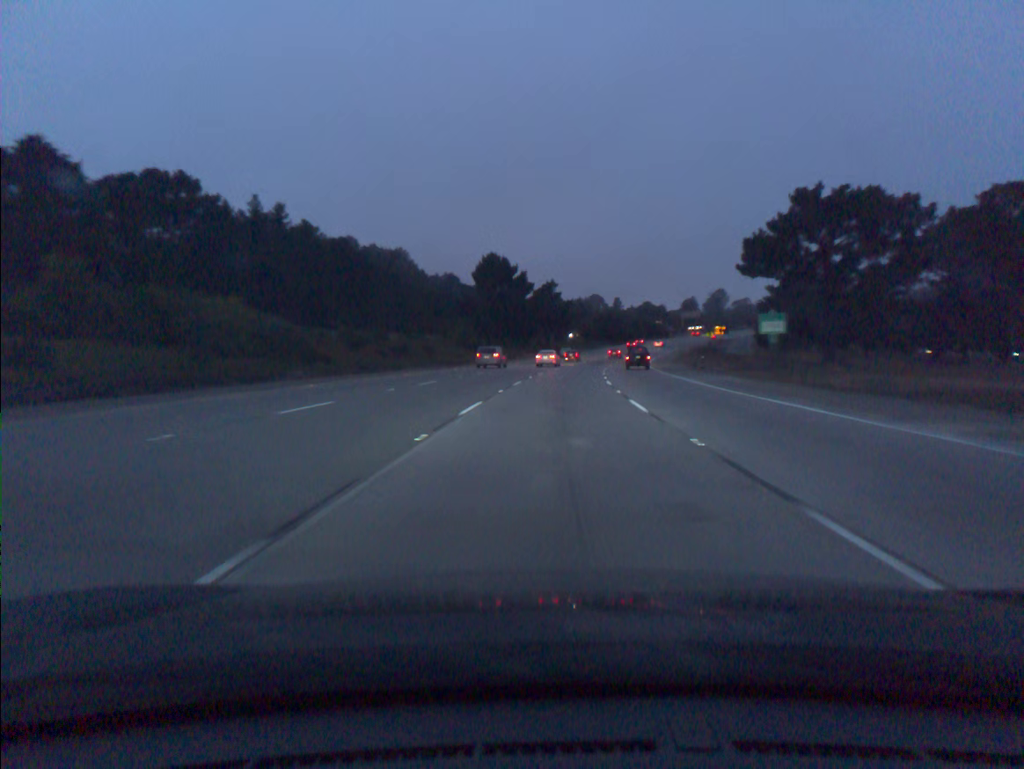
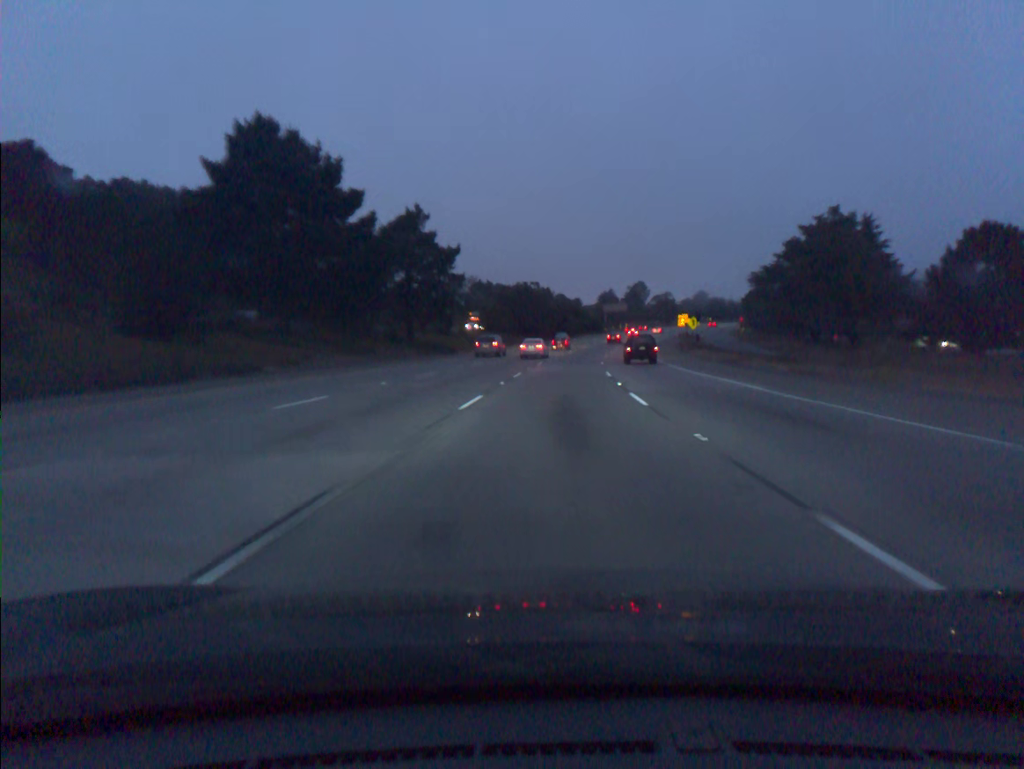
(+4.4, +72.7) m; +7°
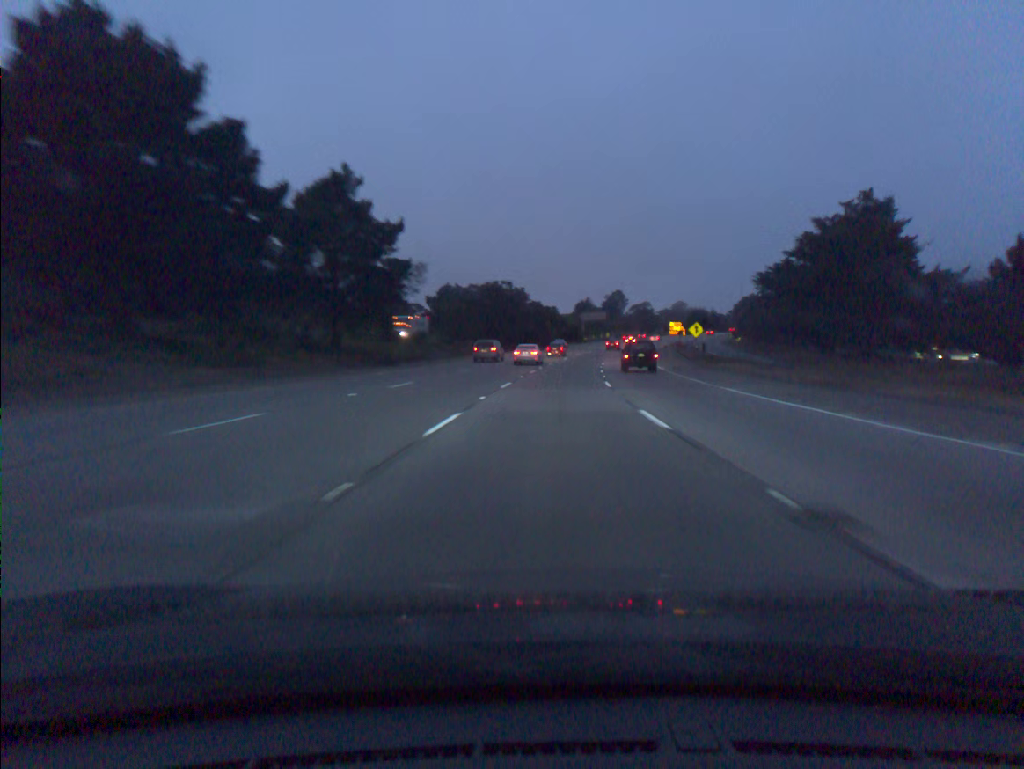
(+0.3, +18.3) m; +2°
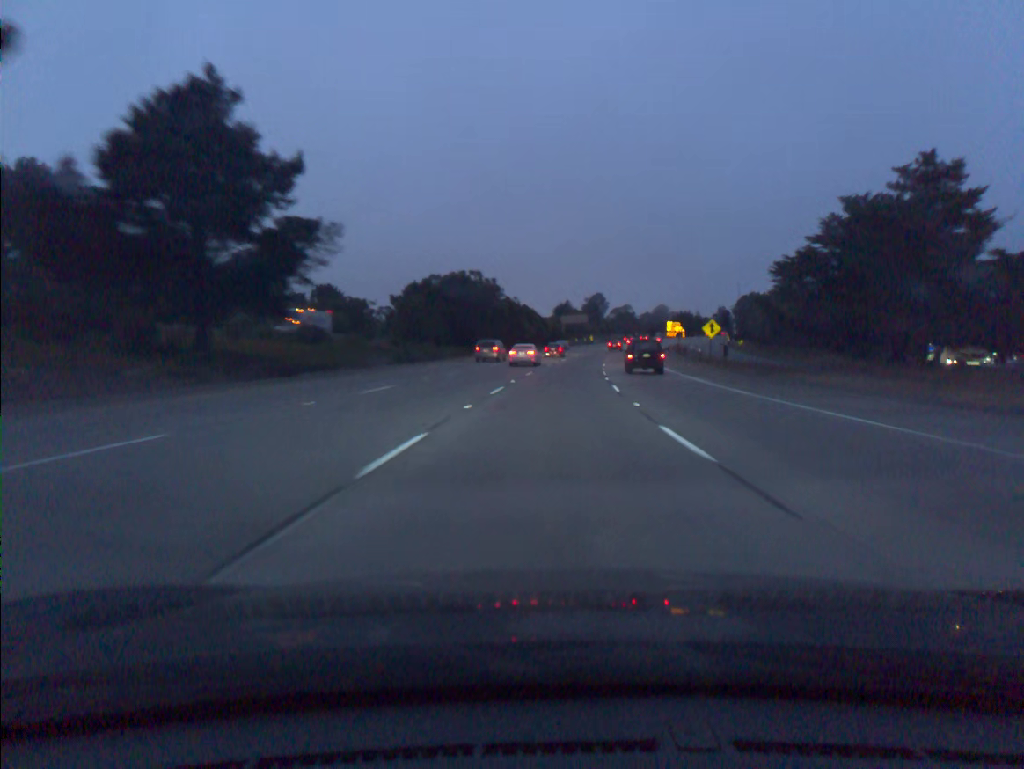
(+0.3, +18.3) m; +2°
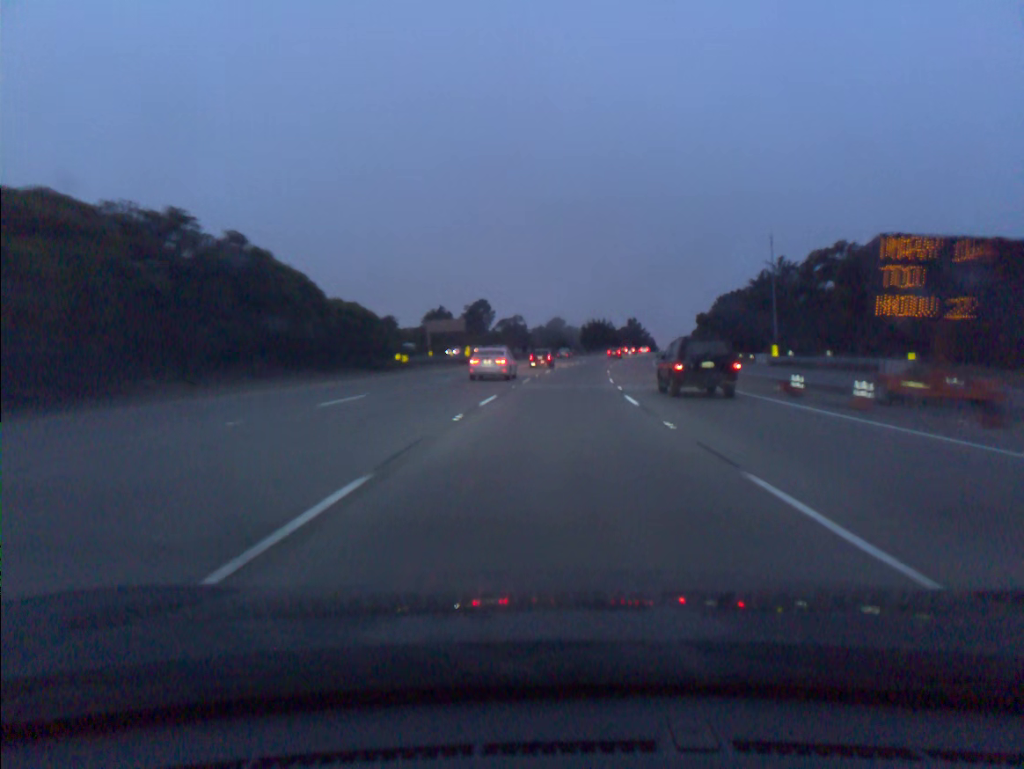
(+6.7, +90.6) m; +8°
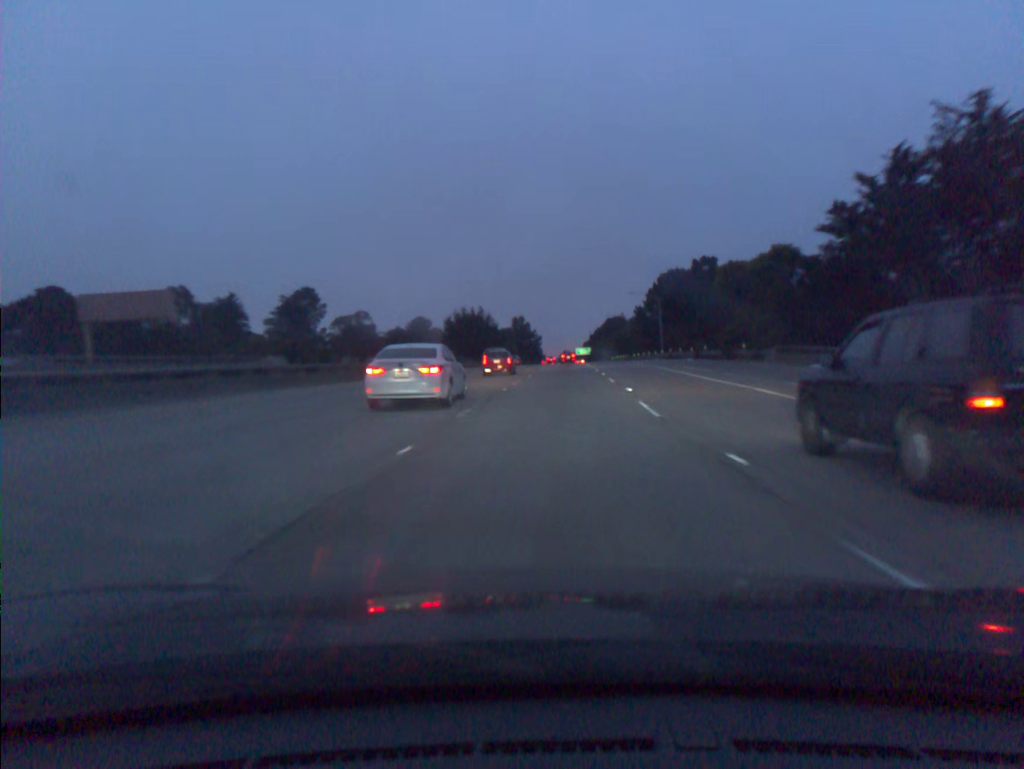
(+7.2, +90.0) m; +9°
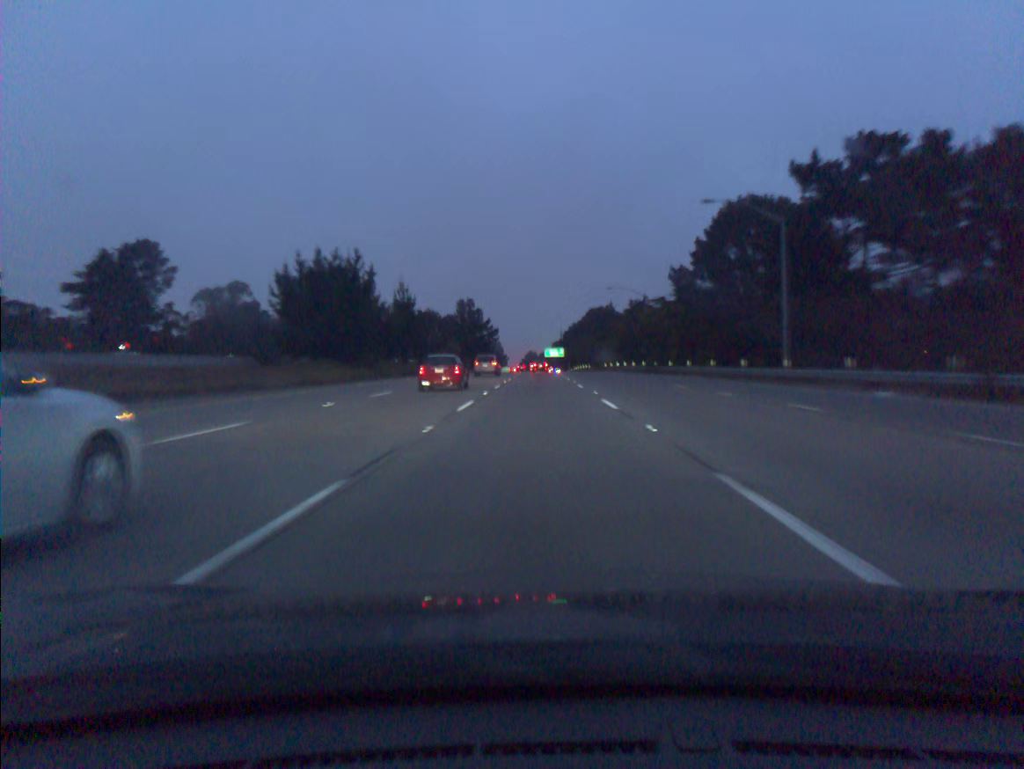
(+2.6, +72.9) m; +3°
